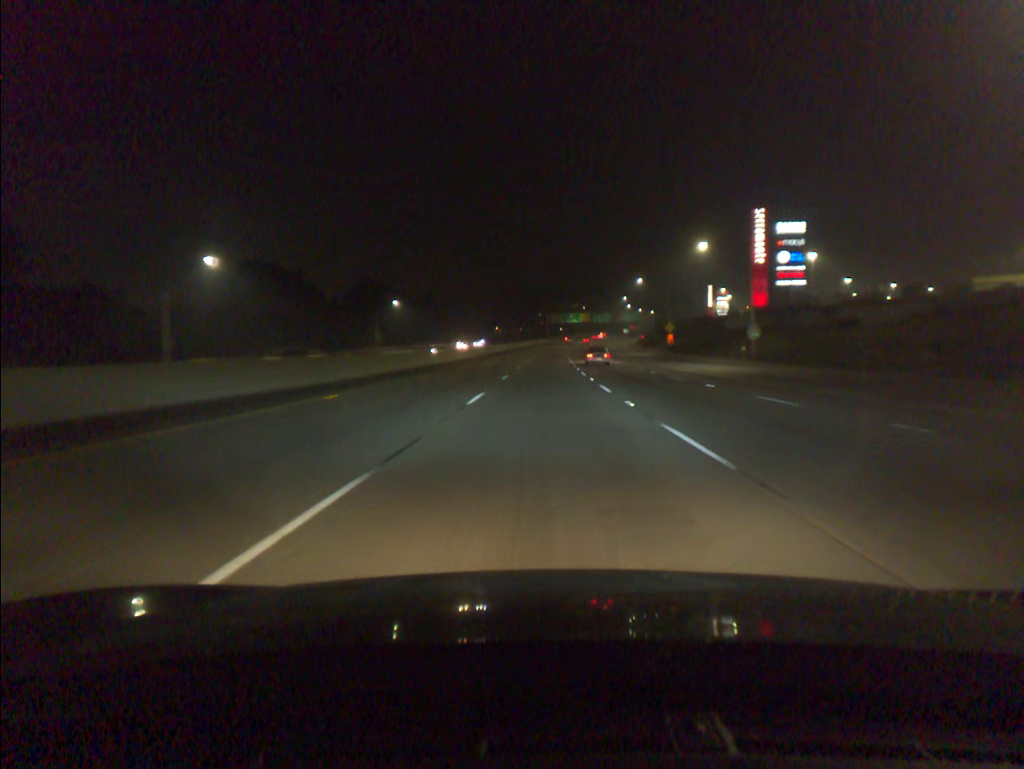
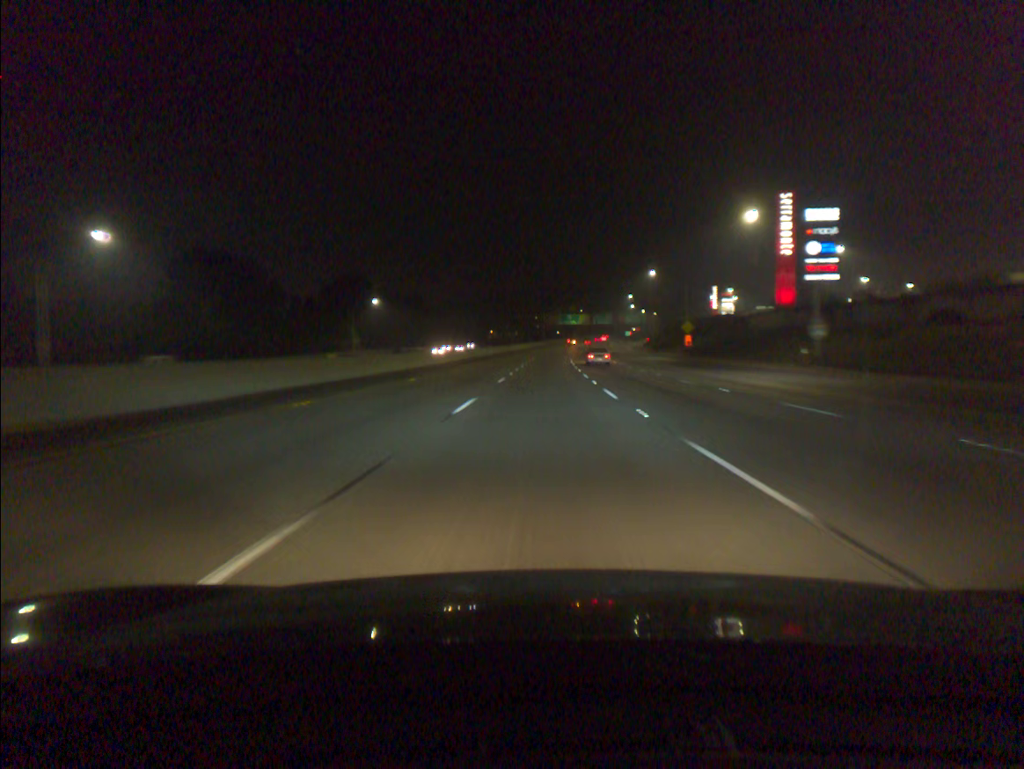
(0.0, +16.9) m; 0°
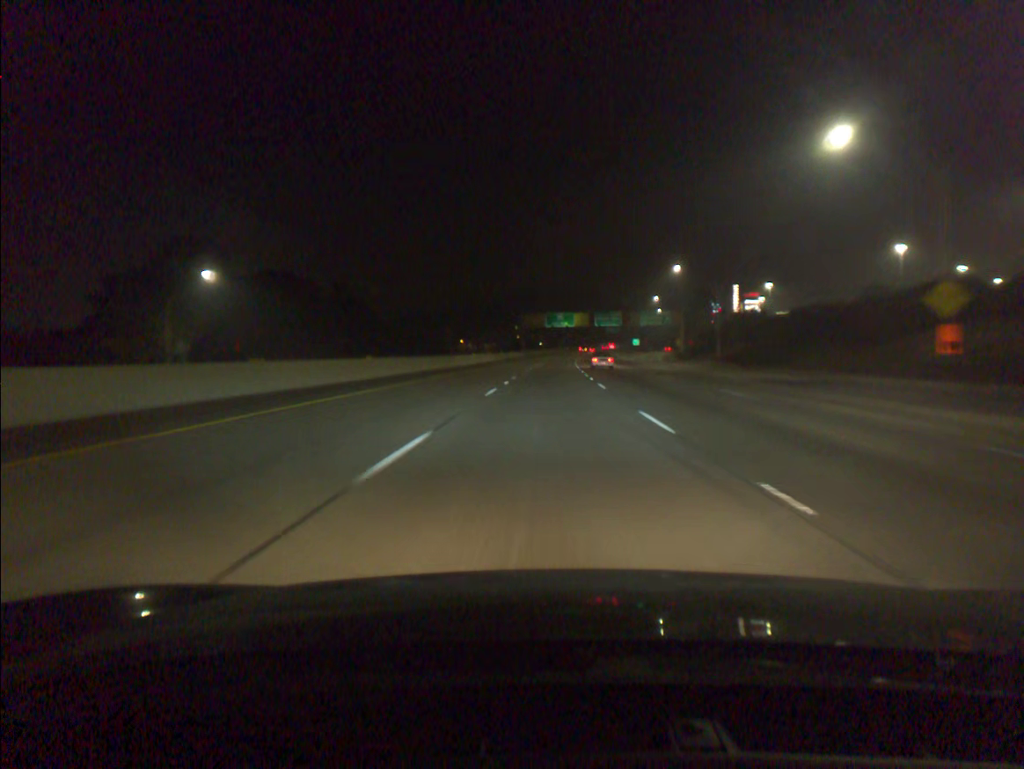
(+0.7, +67.0) m; +1°
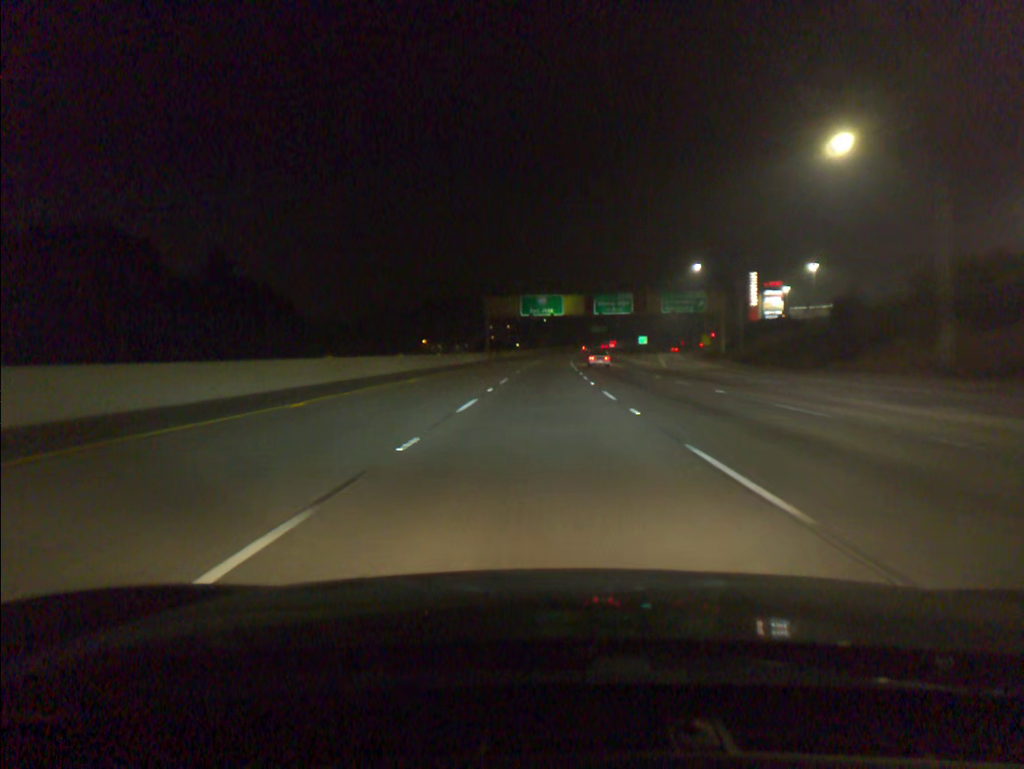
(+0.7, +49.9) m; +2°
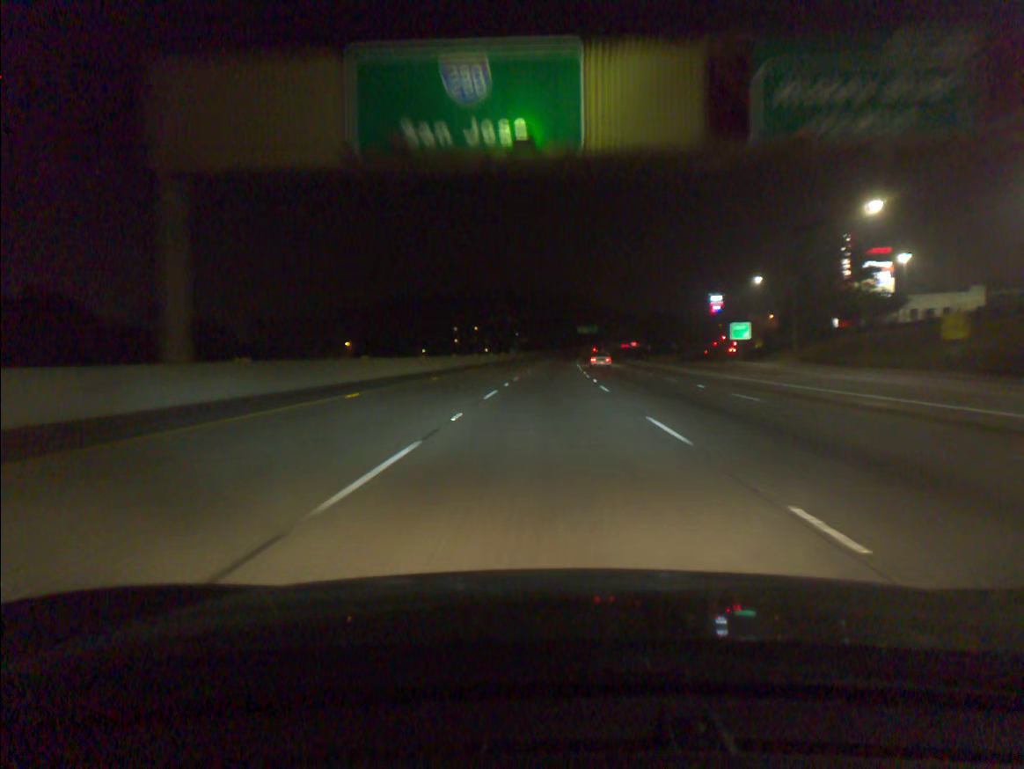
(+1.3, +83.1) m; +2°
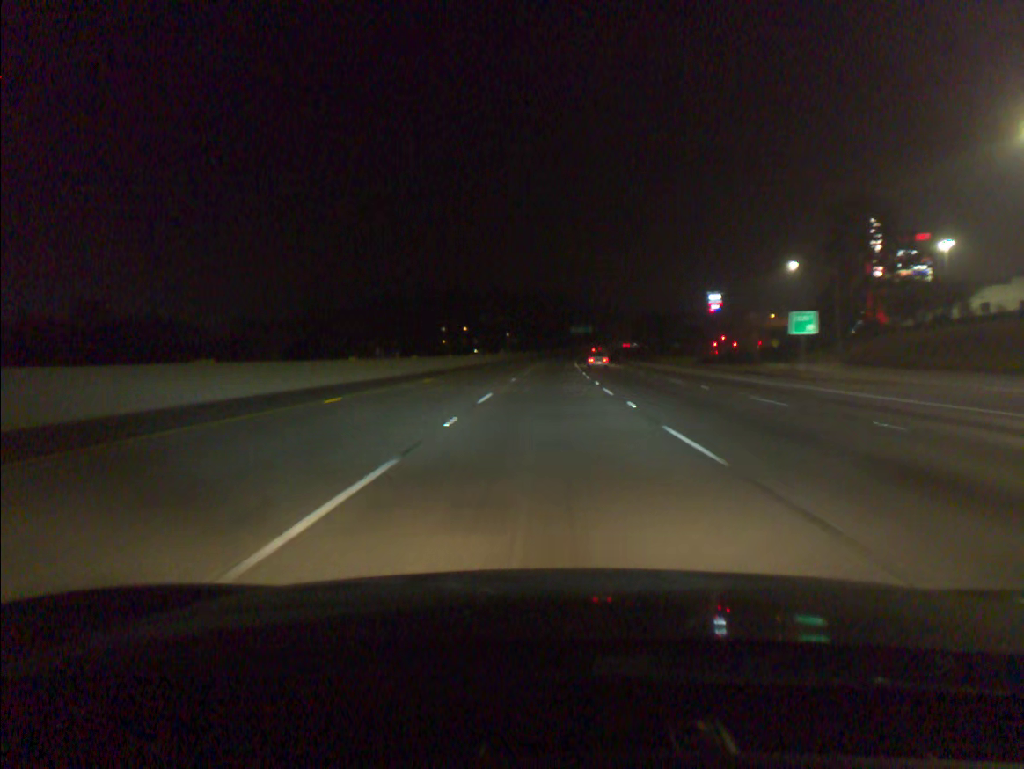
(+0.1, +16.7) m; +1°
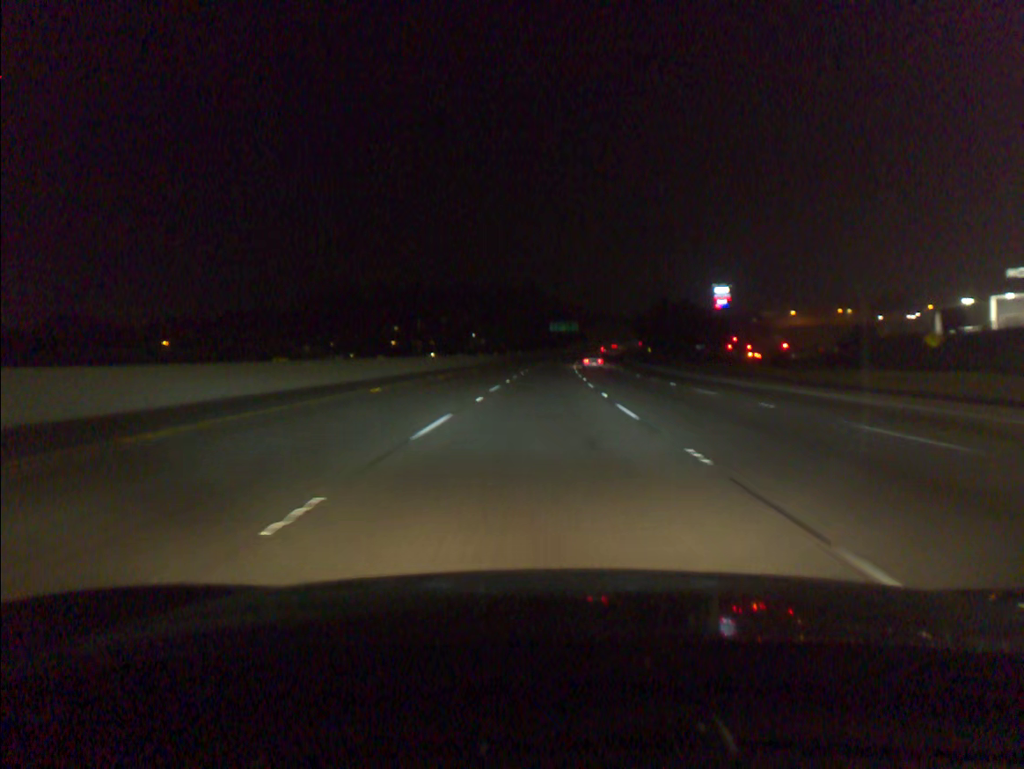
(+1.2, +66.8) m; +2°
